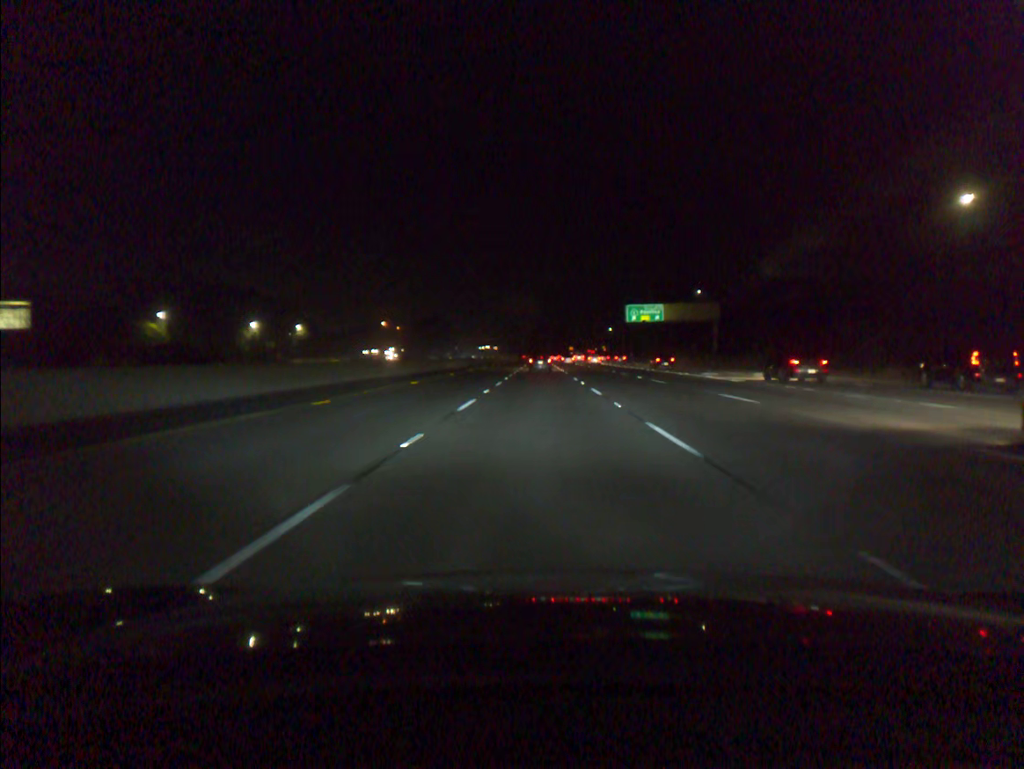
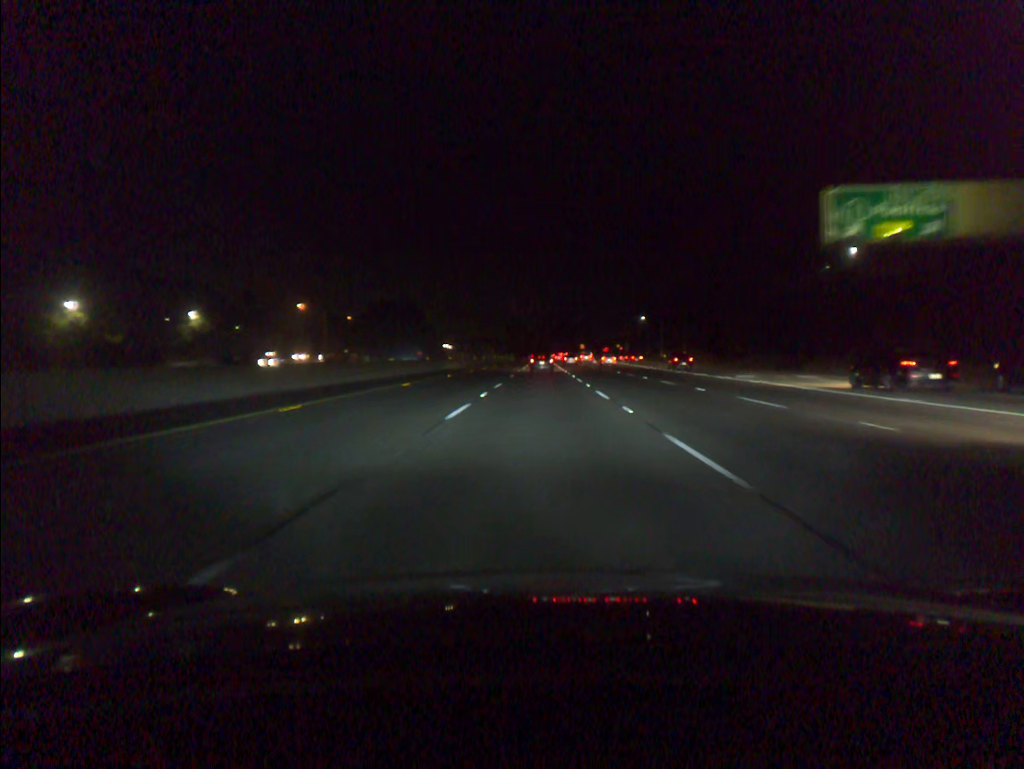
(0.0, +75.4) m; 0°
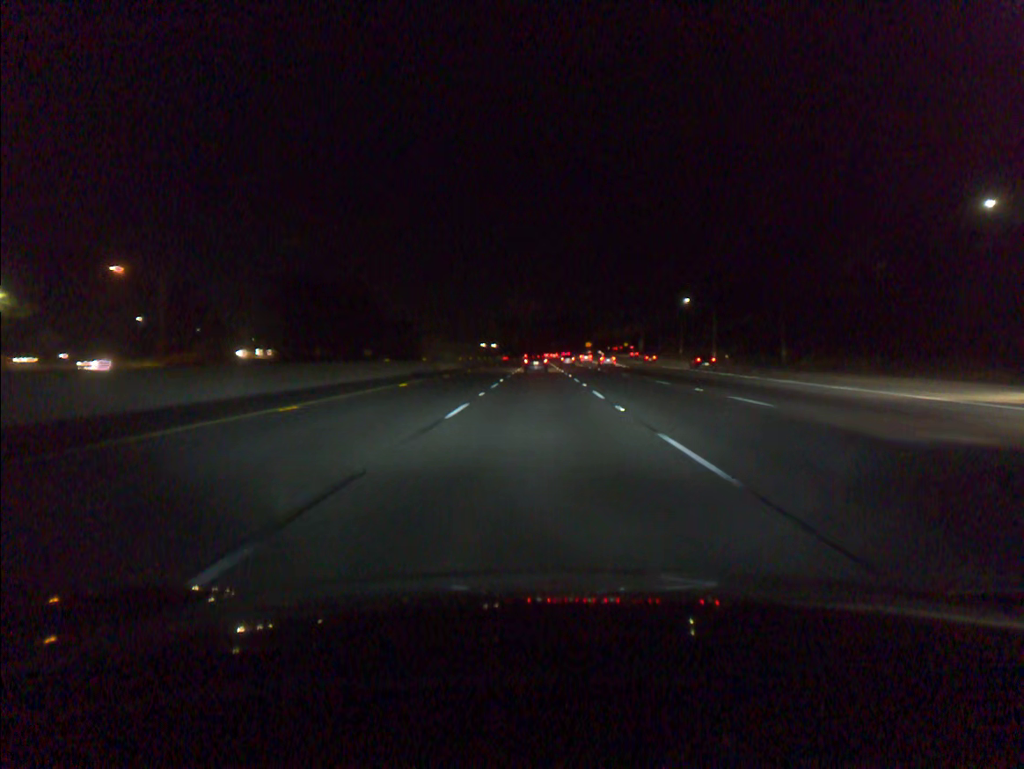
(+0.1, +58.1) m; 0°
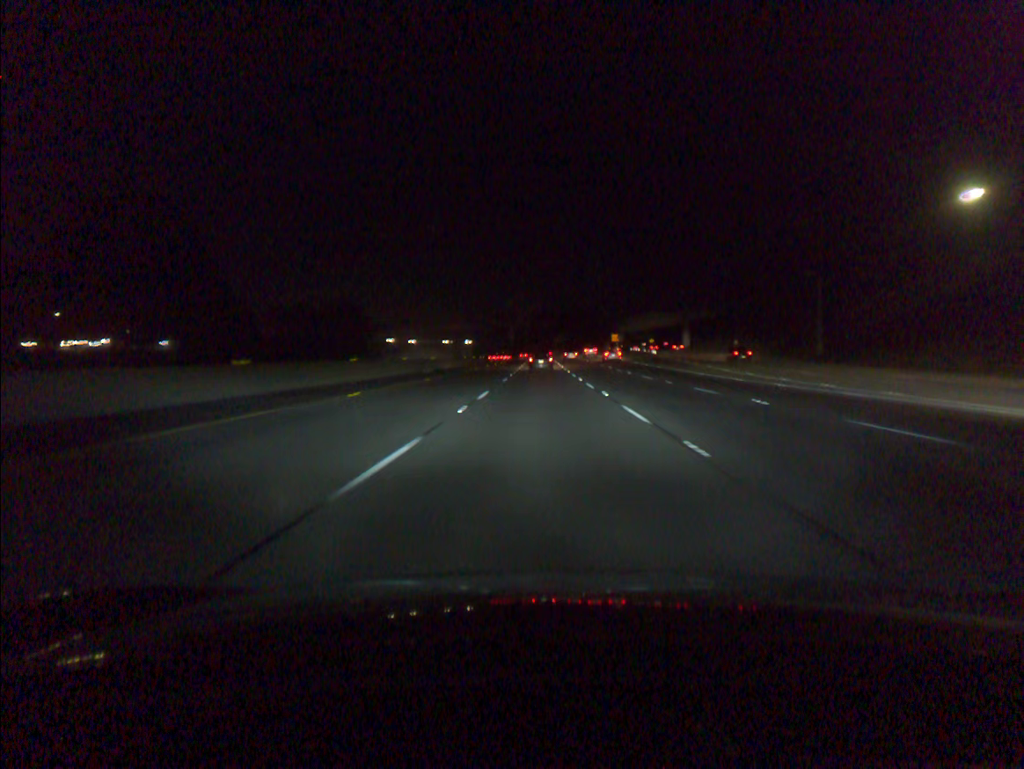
(-0.3, +81.4) m; 0°
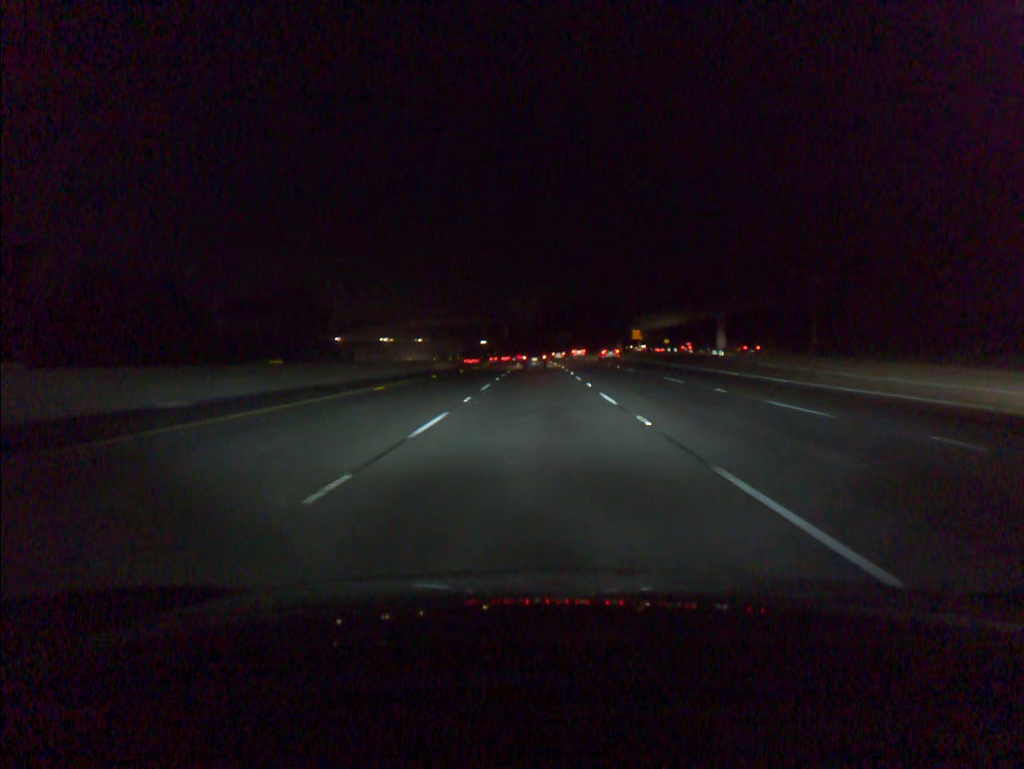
(+0.1, +39.4) m; 0°
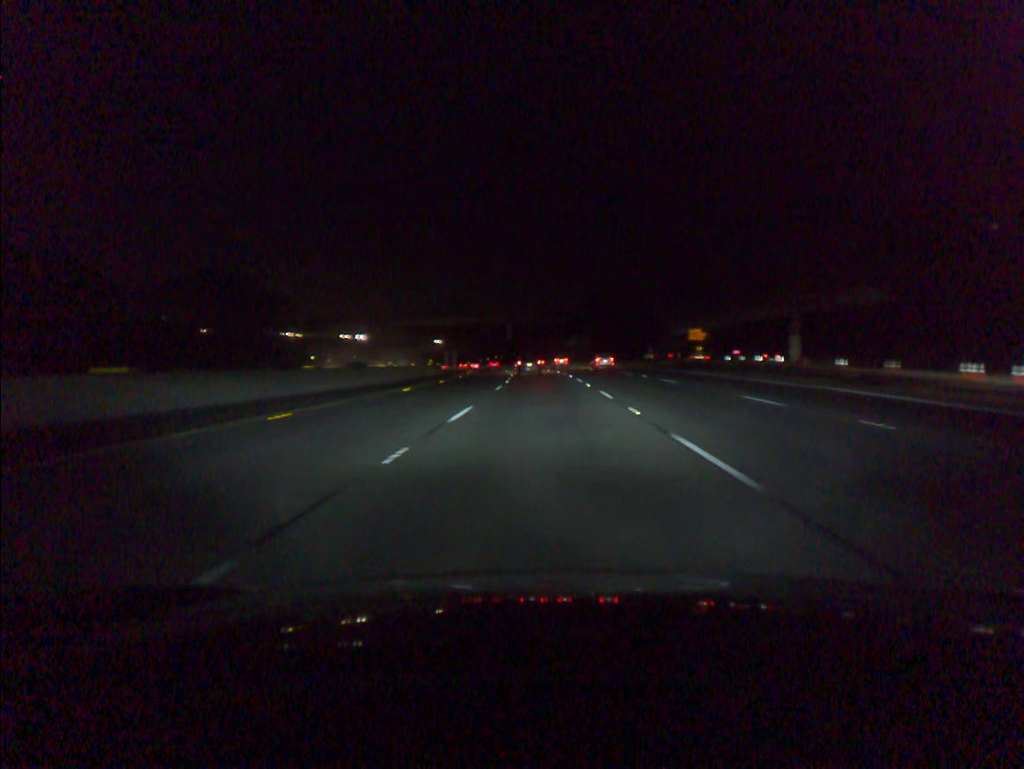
(-0.2, +40.4) m; -1°
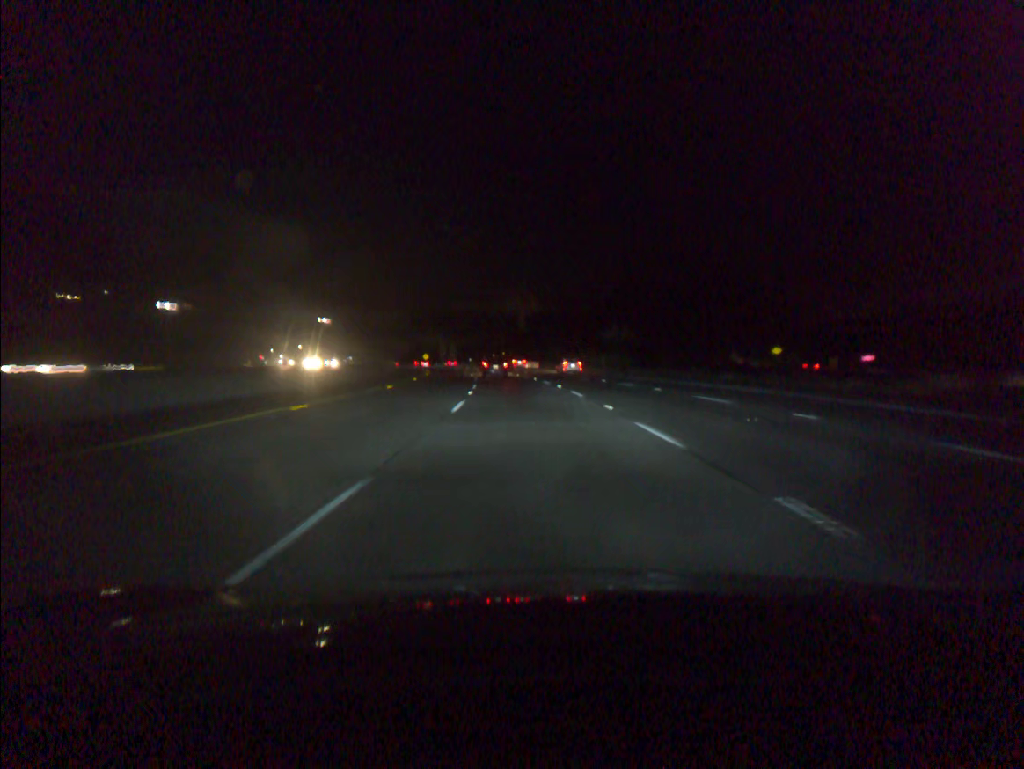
(-0.3, +55.1) m; -1°
